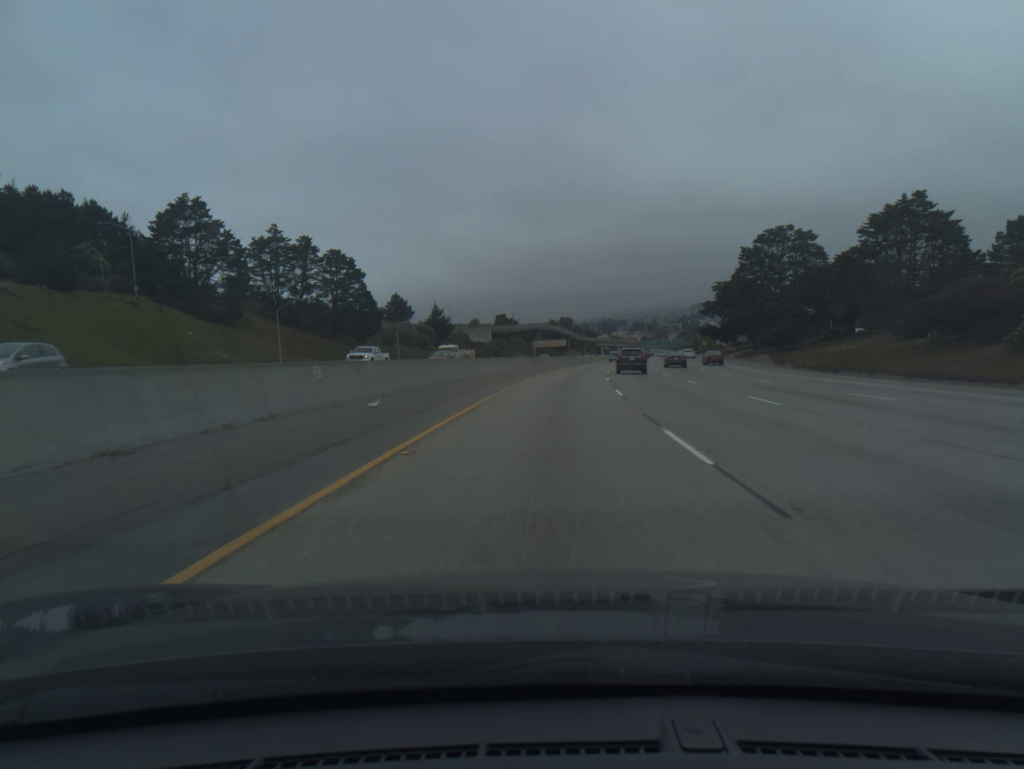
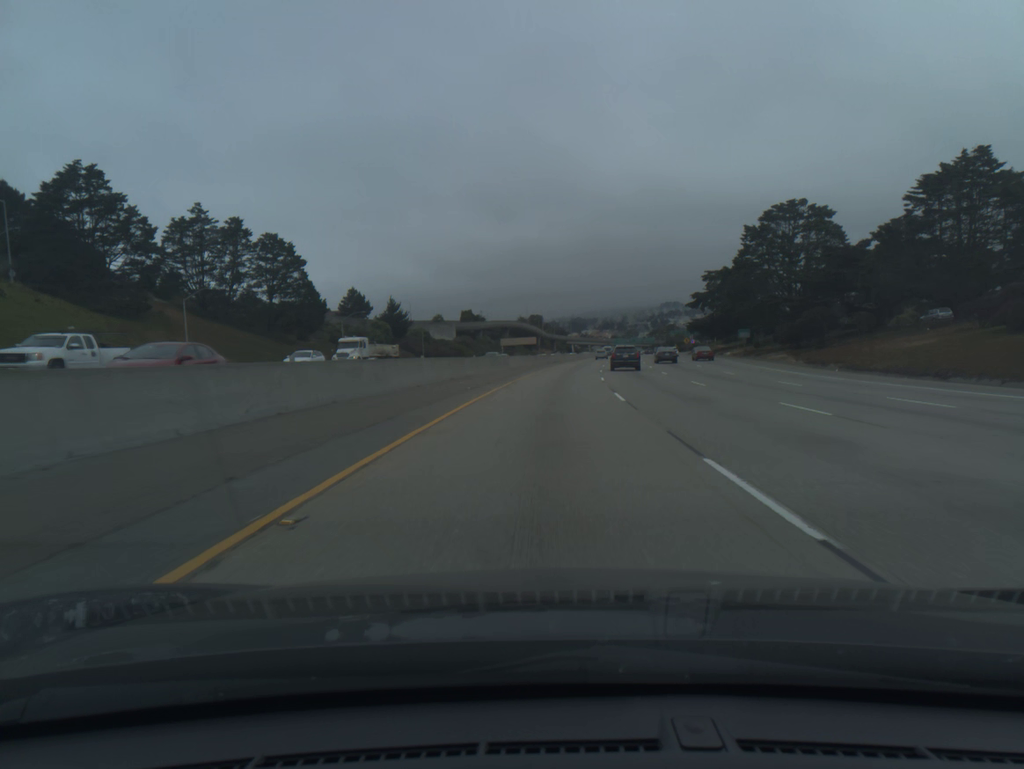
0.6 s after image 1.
(+0.4, +18.5) m; +2°
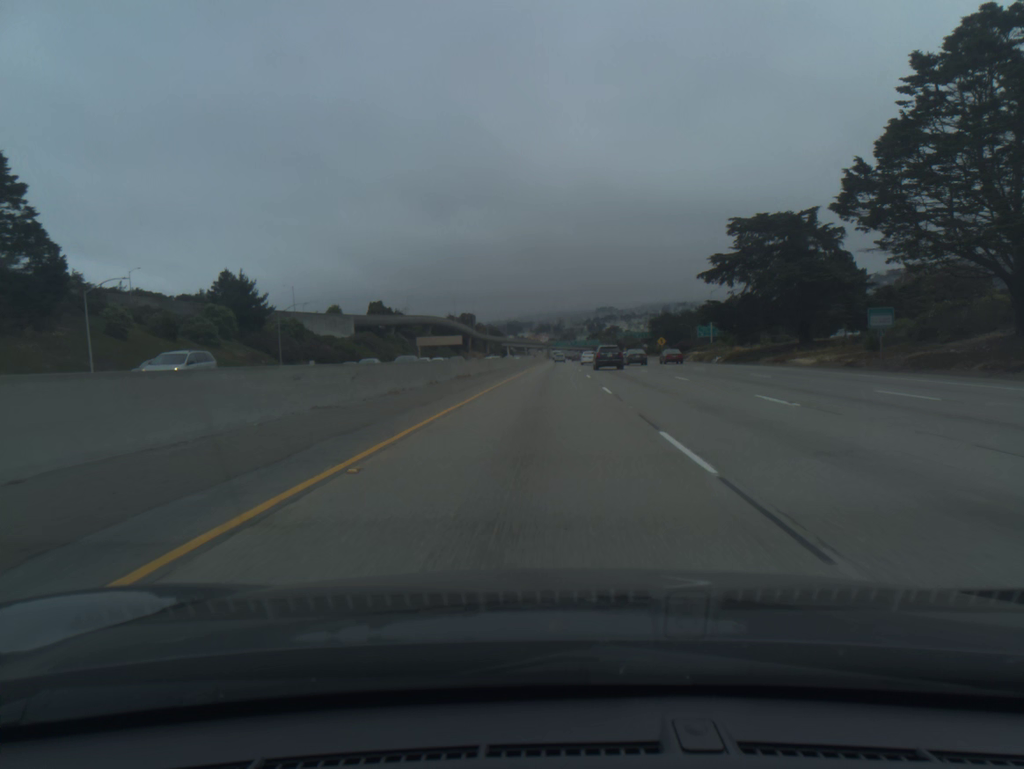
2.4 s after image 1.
(+2.6, +55.8) m; +5°
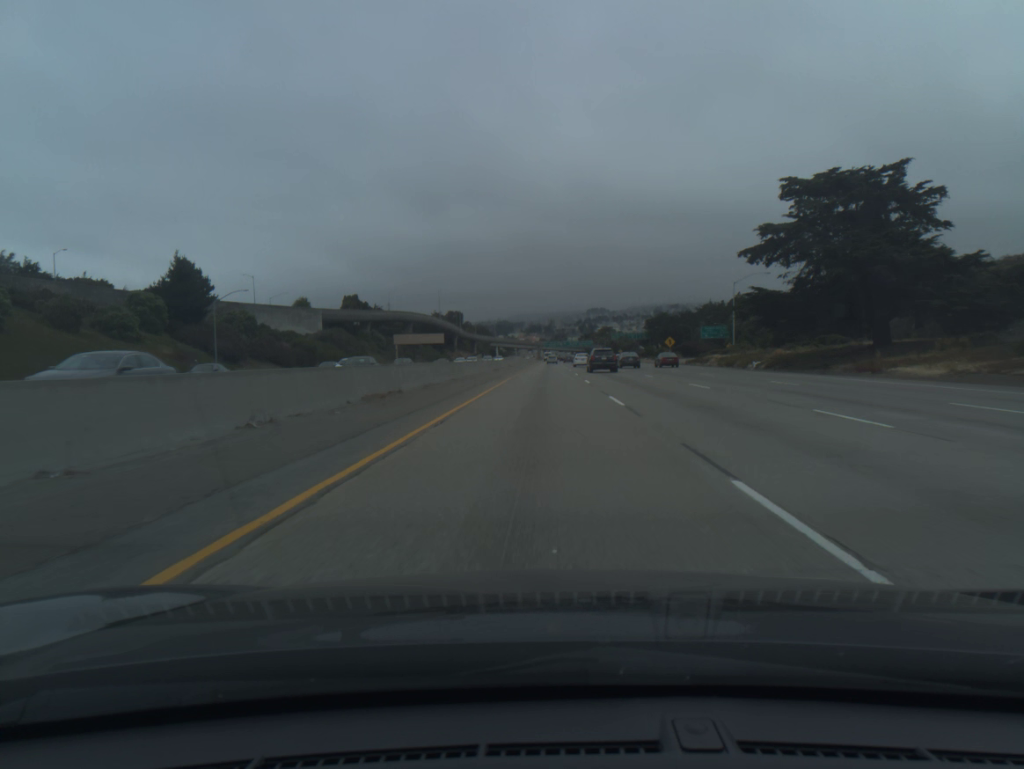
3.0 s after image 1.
(+0.1, +18.7) m; +1°
